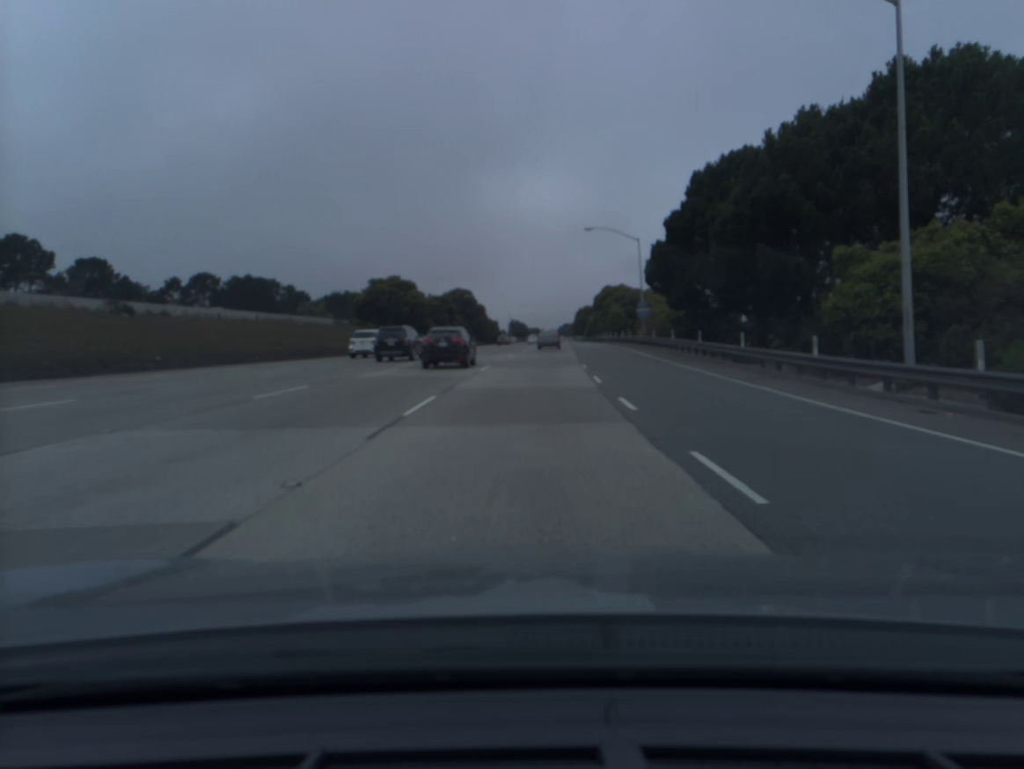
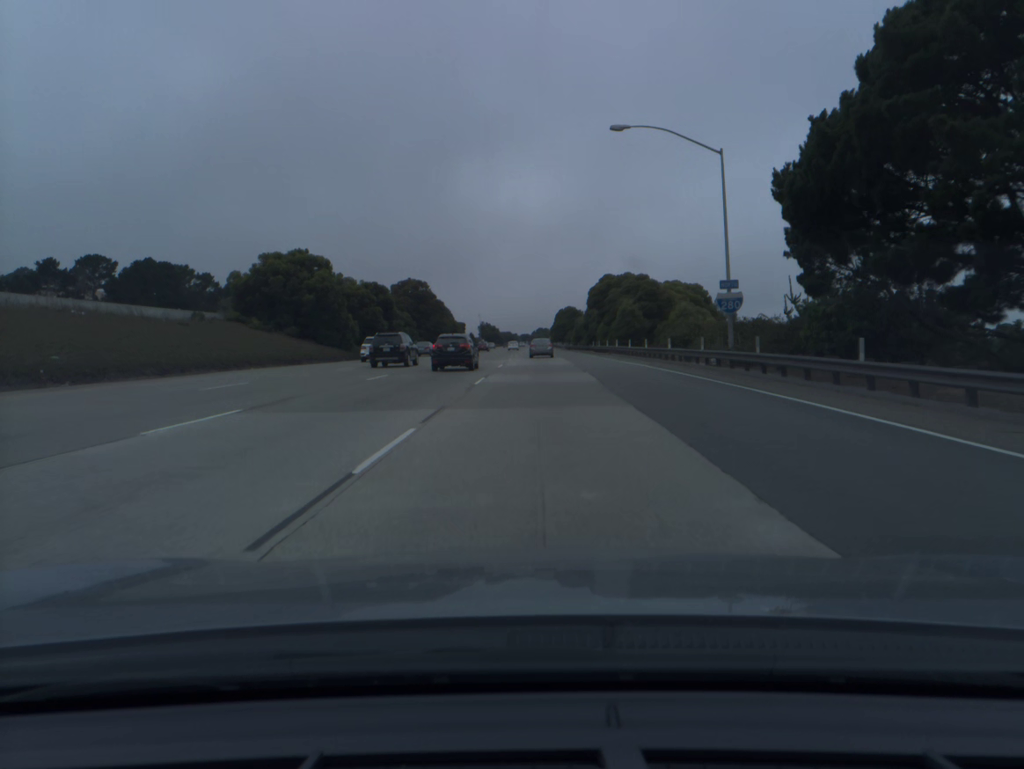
(+0.7, +34.2) m; +2°
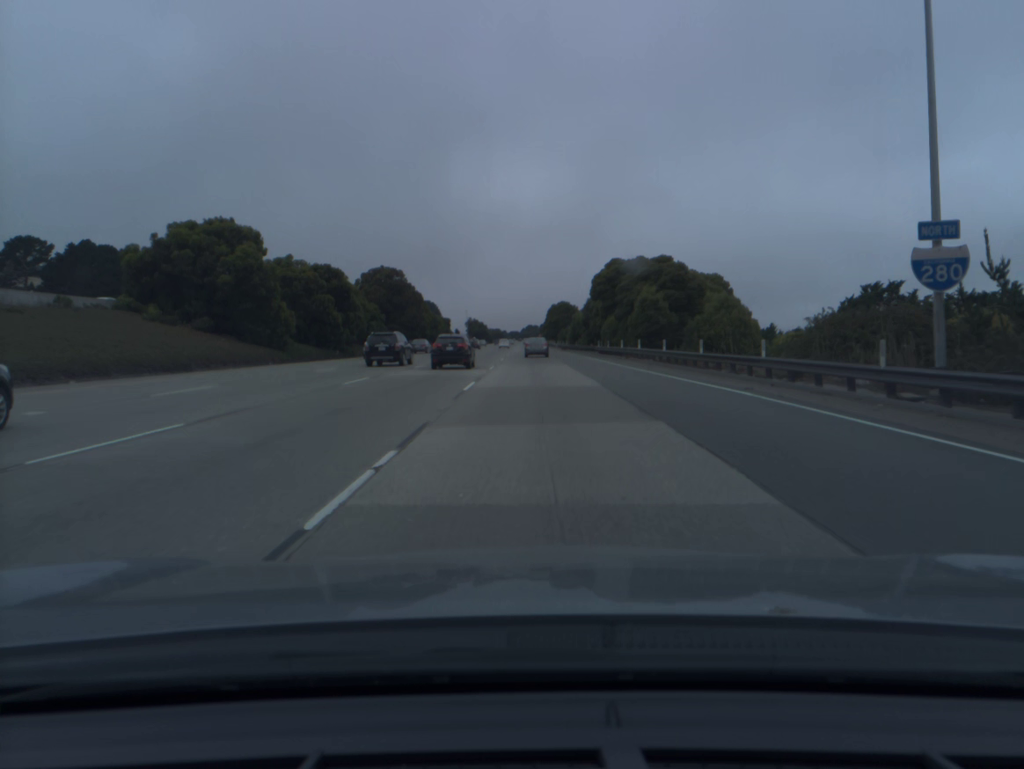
(+0.1, +17.1) m; +1°
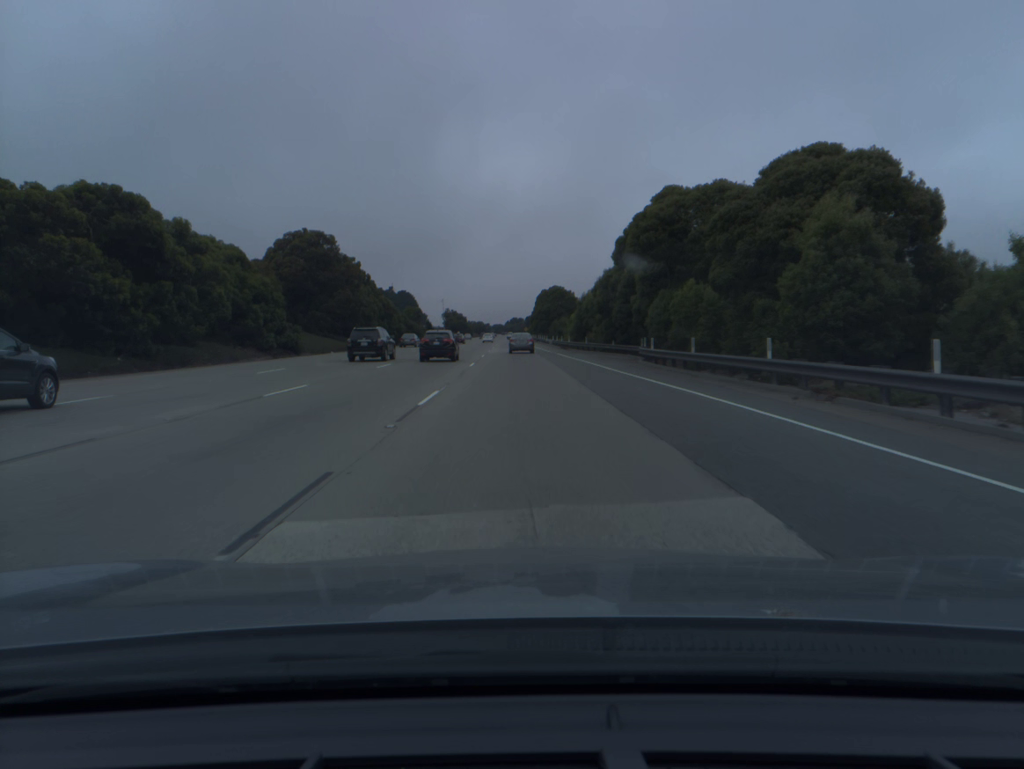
(+0.4, +34.0) m; +1°
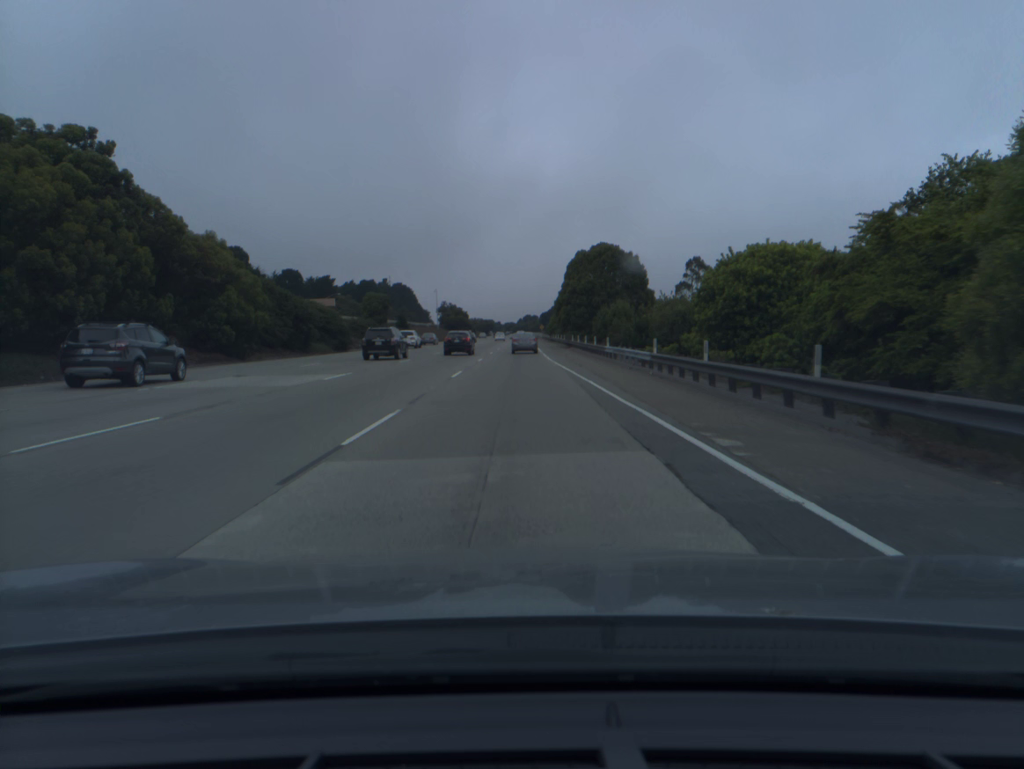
(-0.4, +67.5) m; -1°
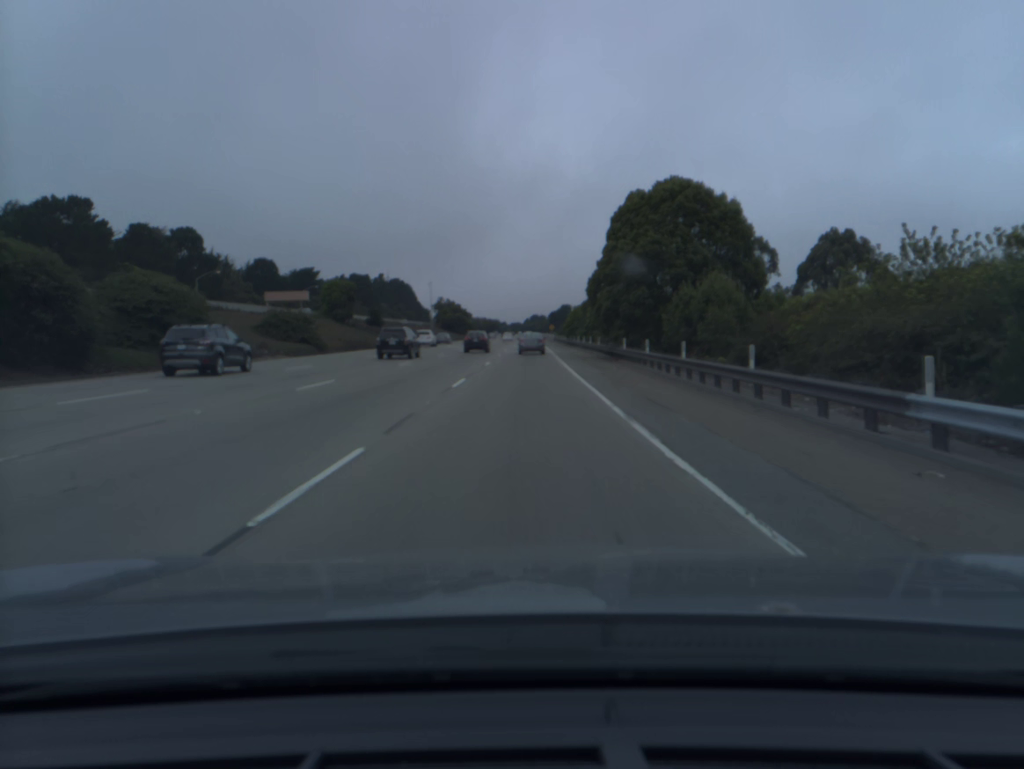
(-0.2, +33.3) m; -1°
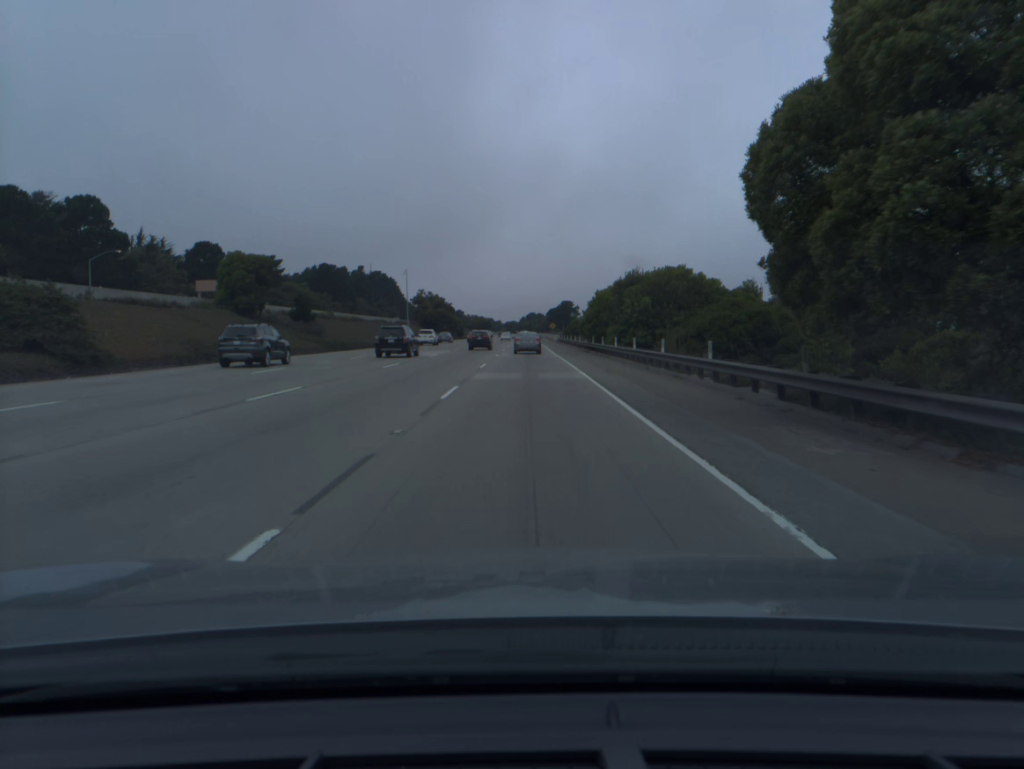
(+0.1, +33.1) m; 0°
